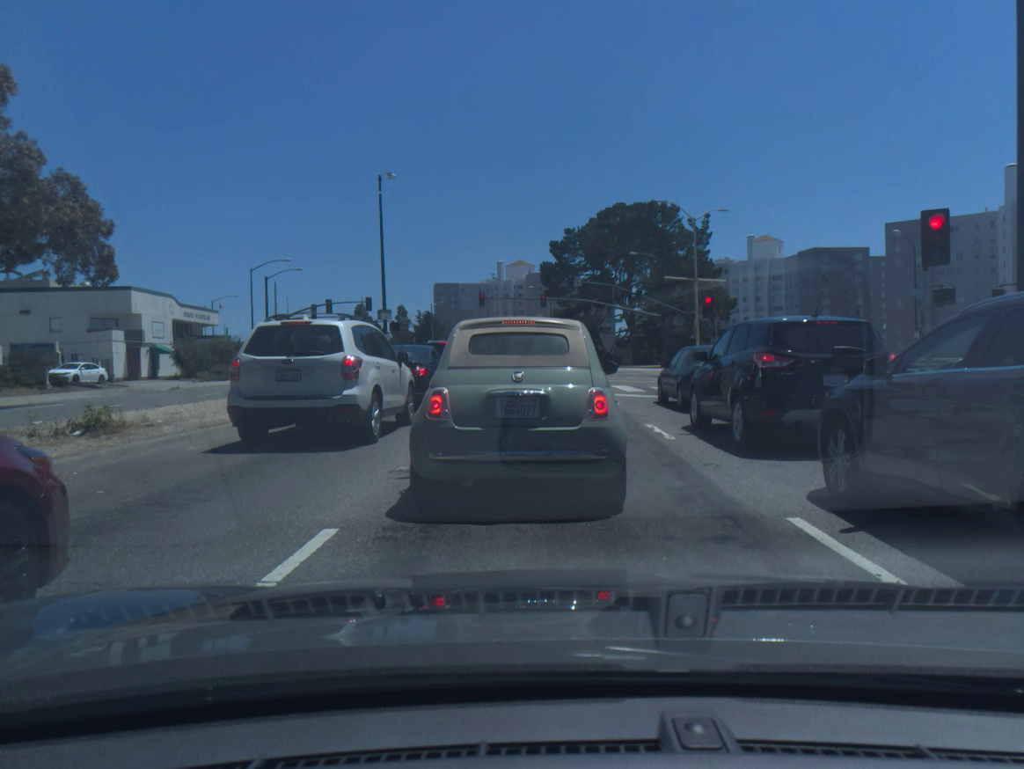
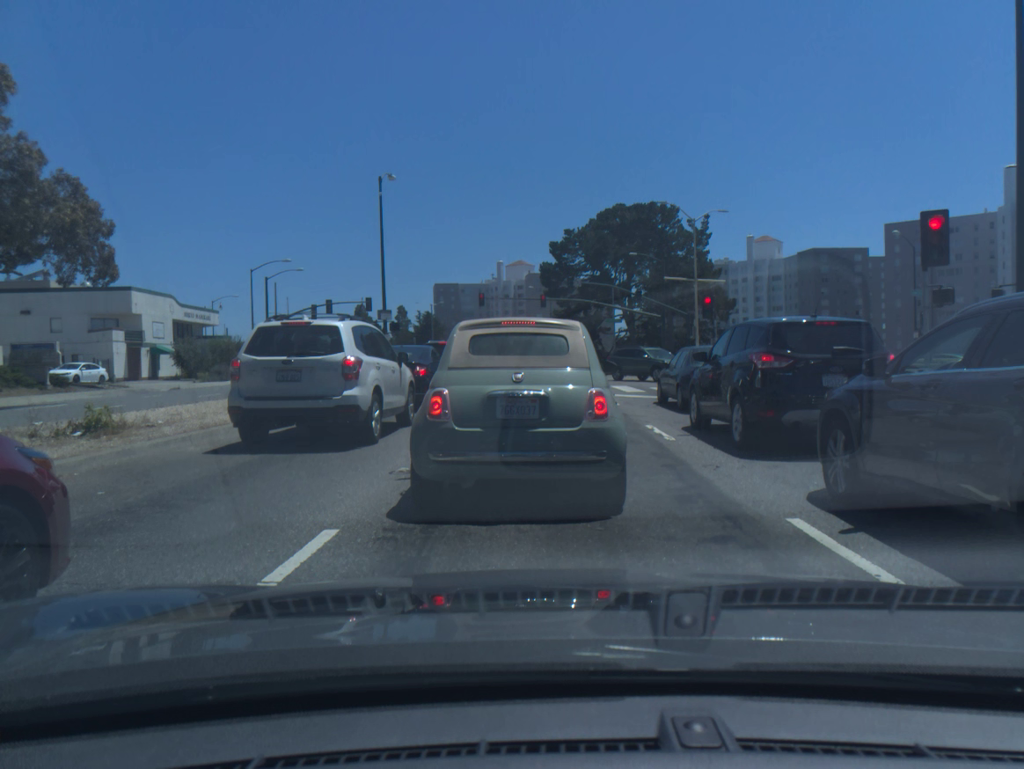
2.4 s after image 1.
(0.0, 0.0) m; 0°
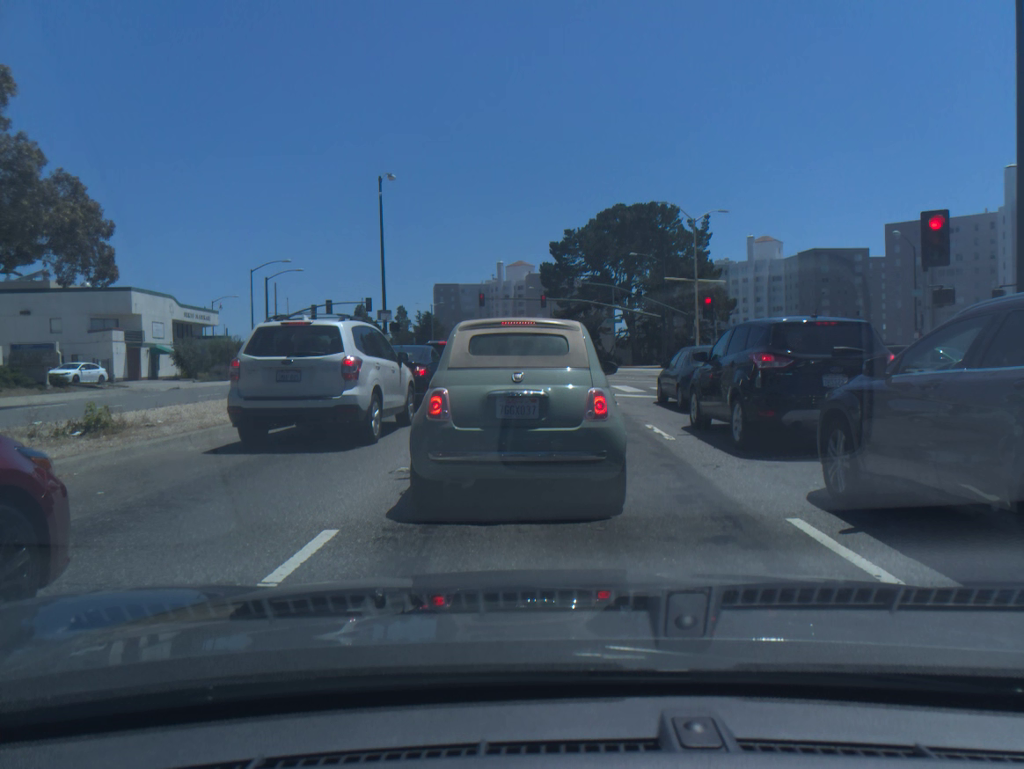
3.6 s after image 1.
(0.0, 0.0) m; 0°
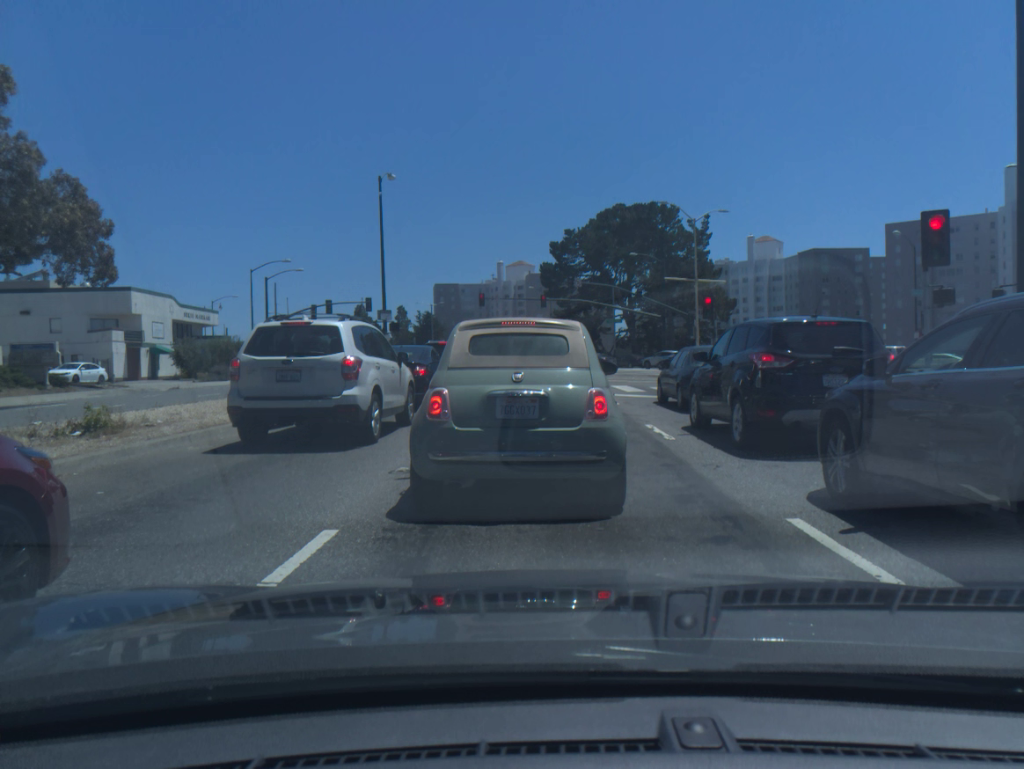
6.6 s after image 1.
(0.0, 0.0) m; 0°
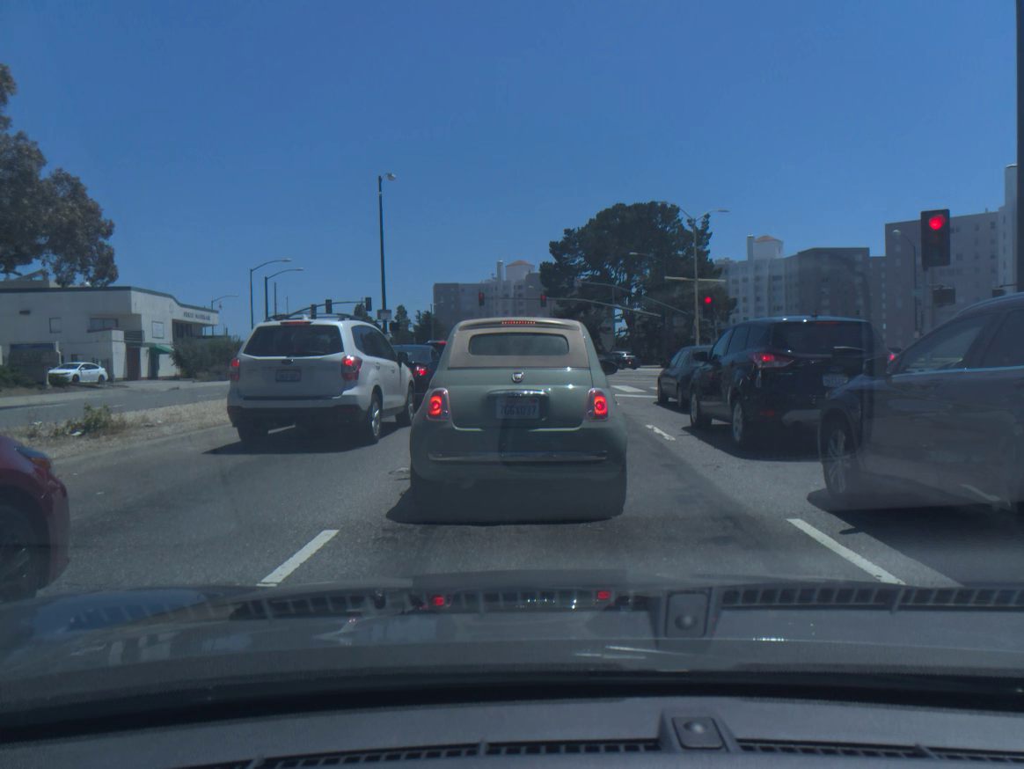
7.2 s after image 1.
(0.0, 0.0) m; 0°
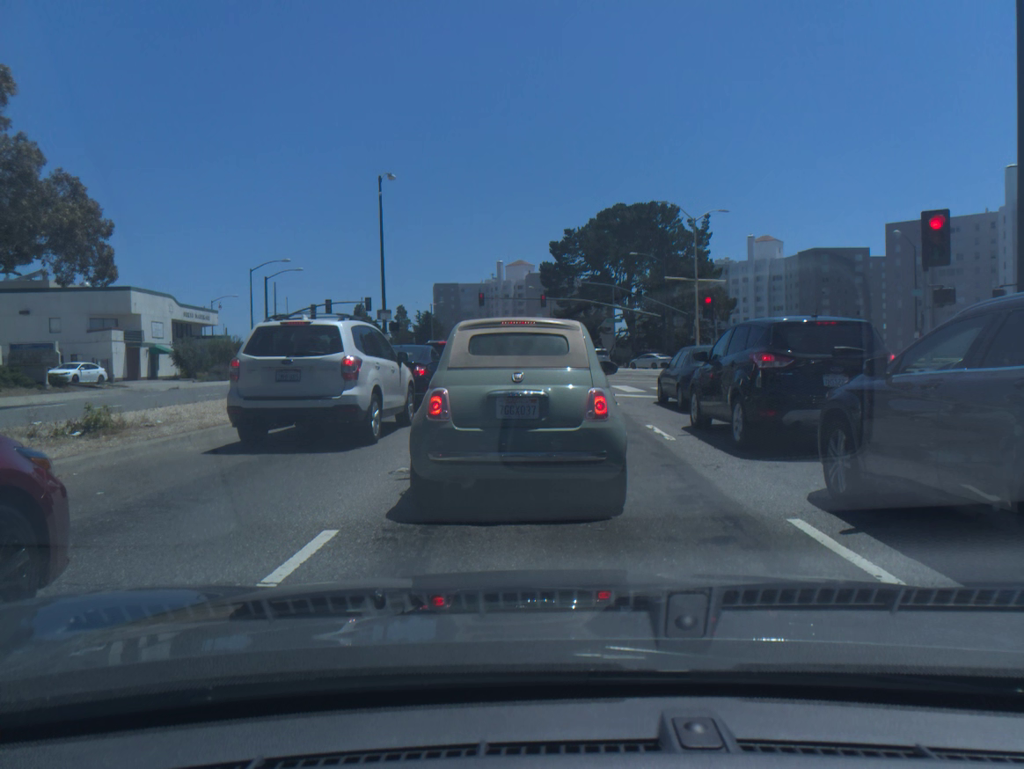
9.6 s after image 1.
(0.0, 0.0) m; 0°
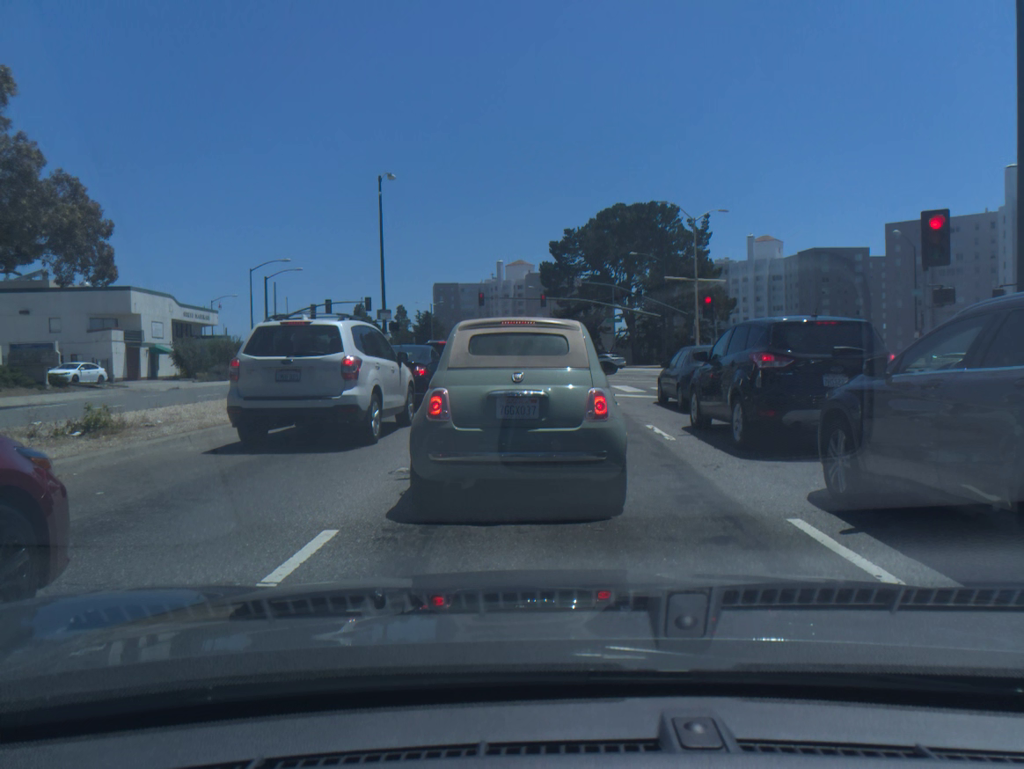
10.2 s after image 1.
(0.0, 0.0) m; 0°
